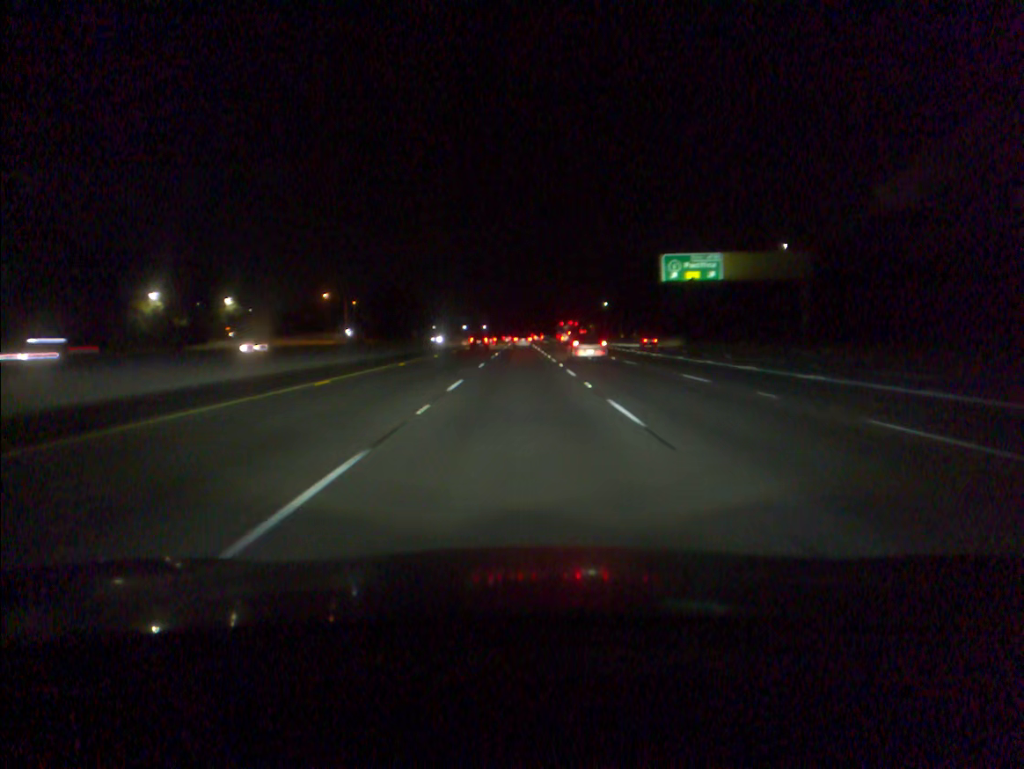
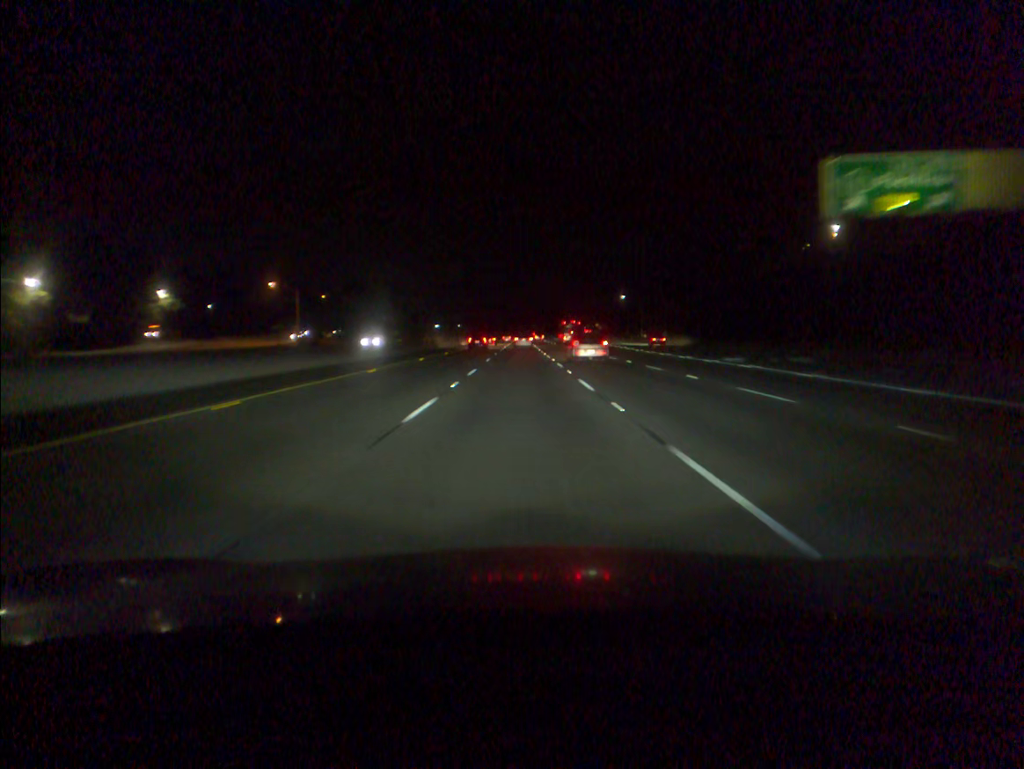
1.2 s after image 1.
(0.0, +36.3) m; 0°
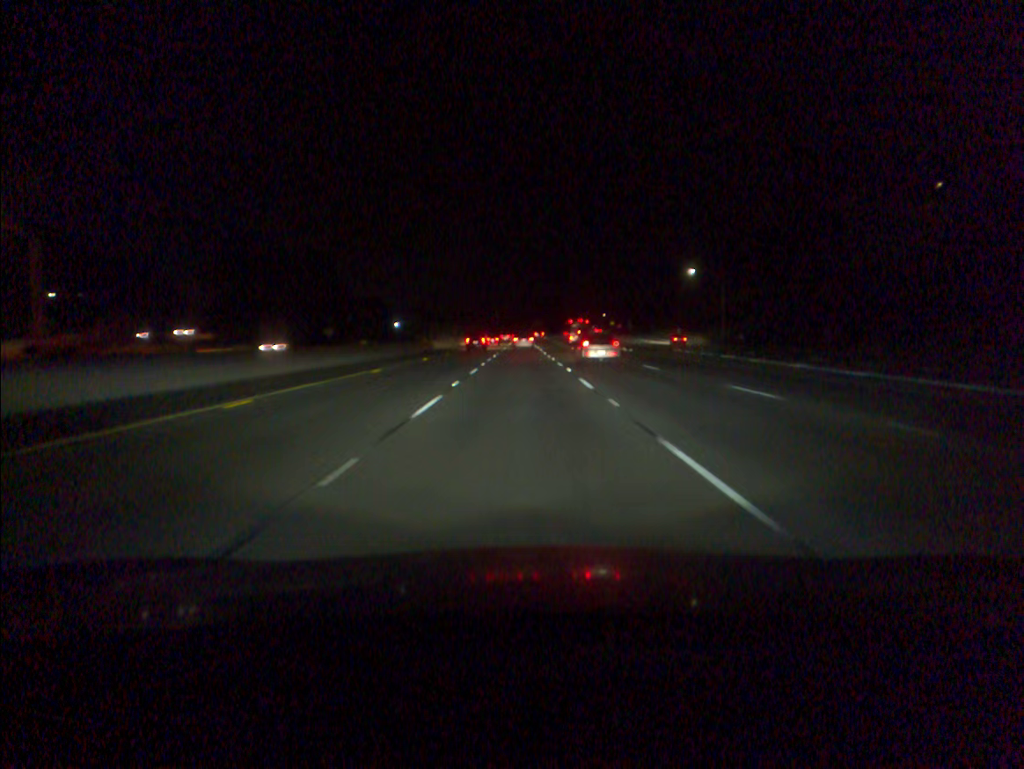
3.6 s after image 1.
(-0.1, +72.3) m; 0°
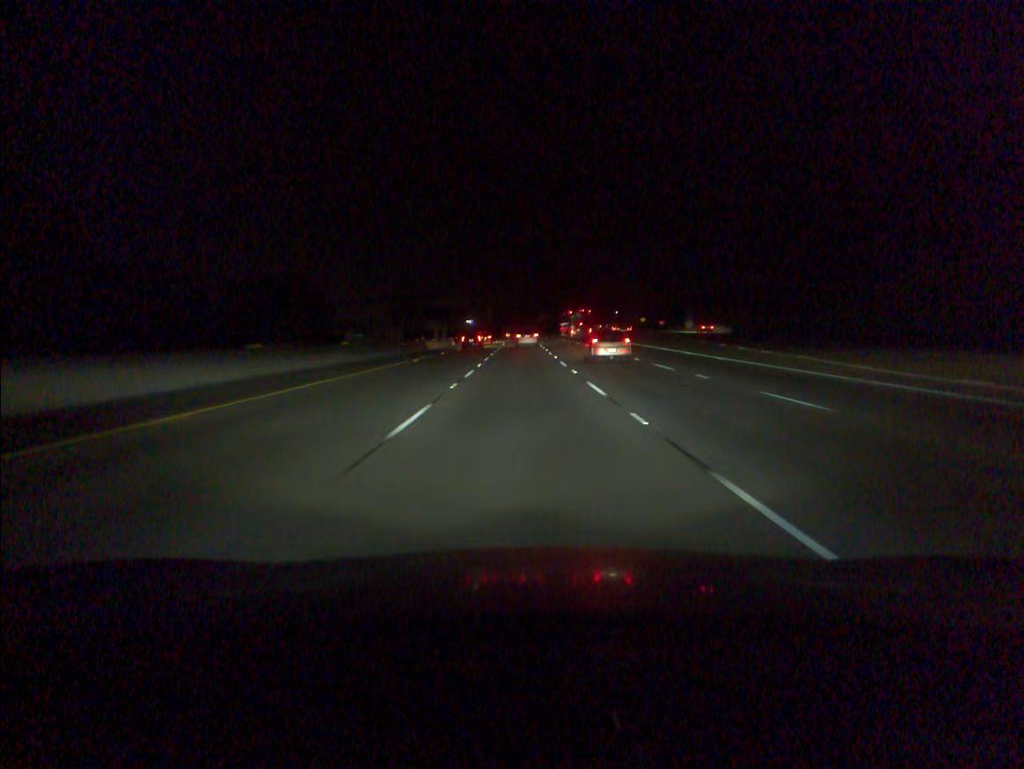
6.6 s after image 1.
(0.0, +90.3) m; 0°
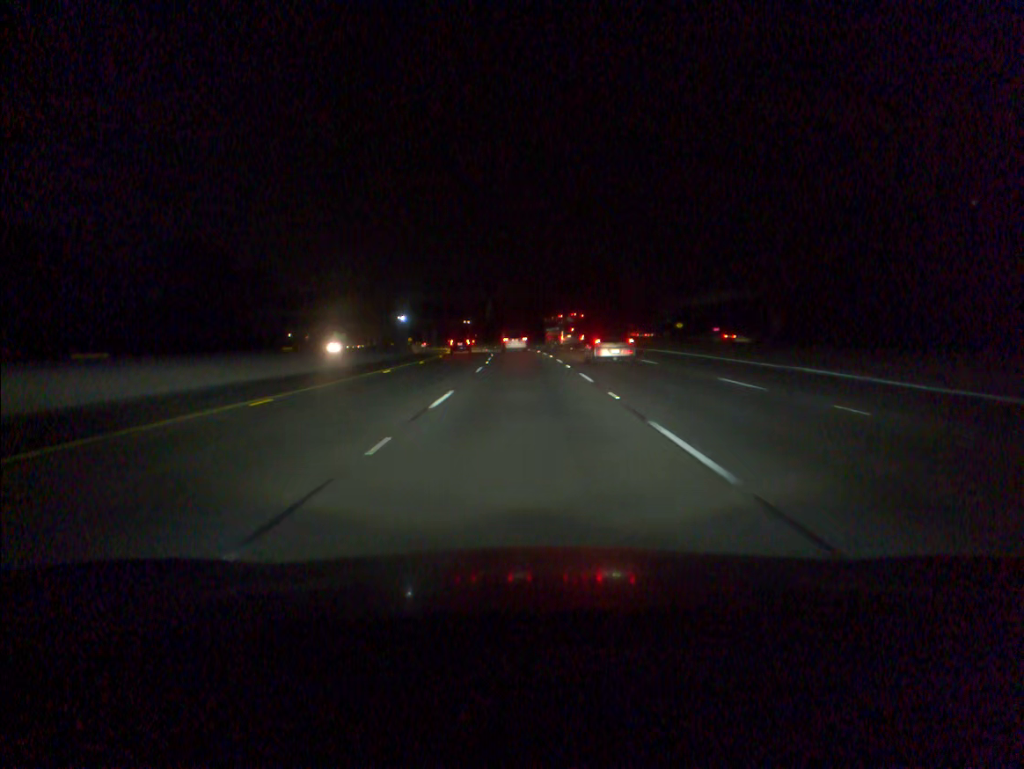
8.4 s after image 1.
(-0.1, +54.1) m; 0°
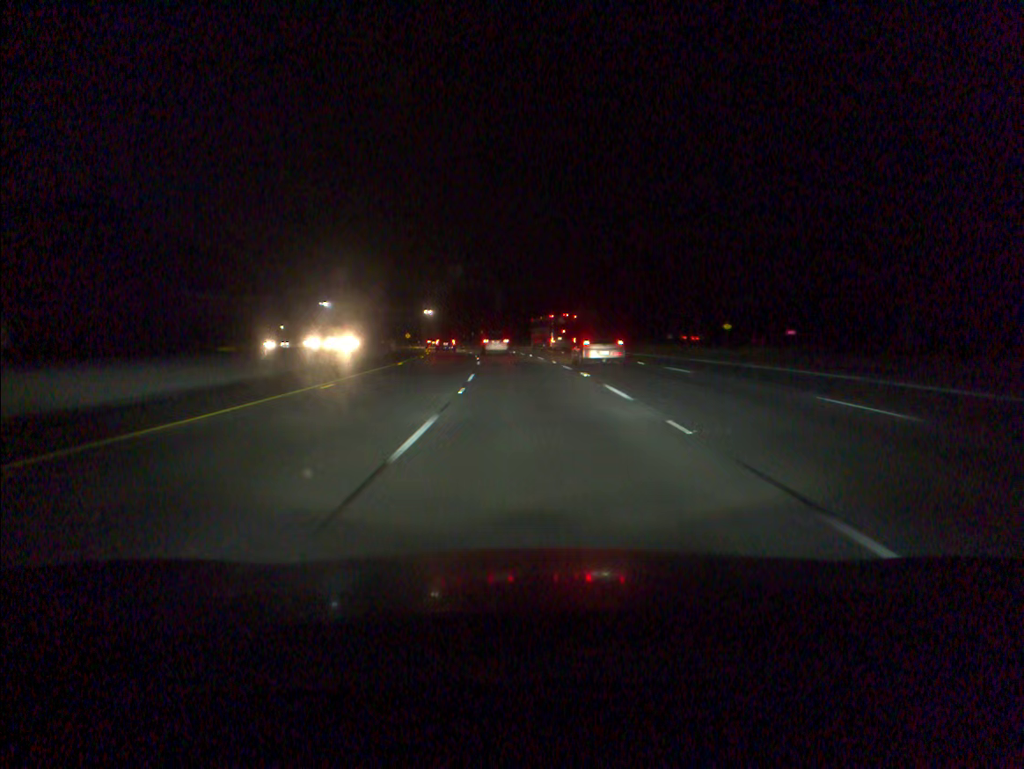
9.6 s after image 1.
(-0.2, +35.5) m; -1°
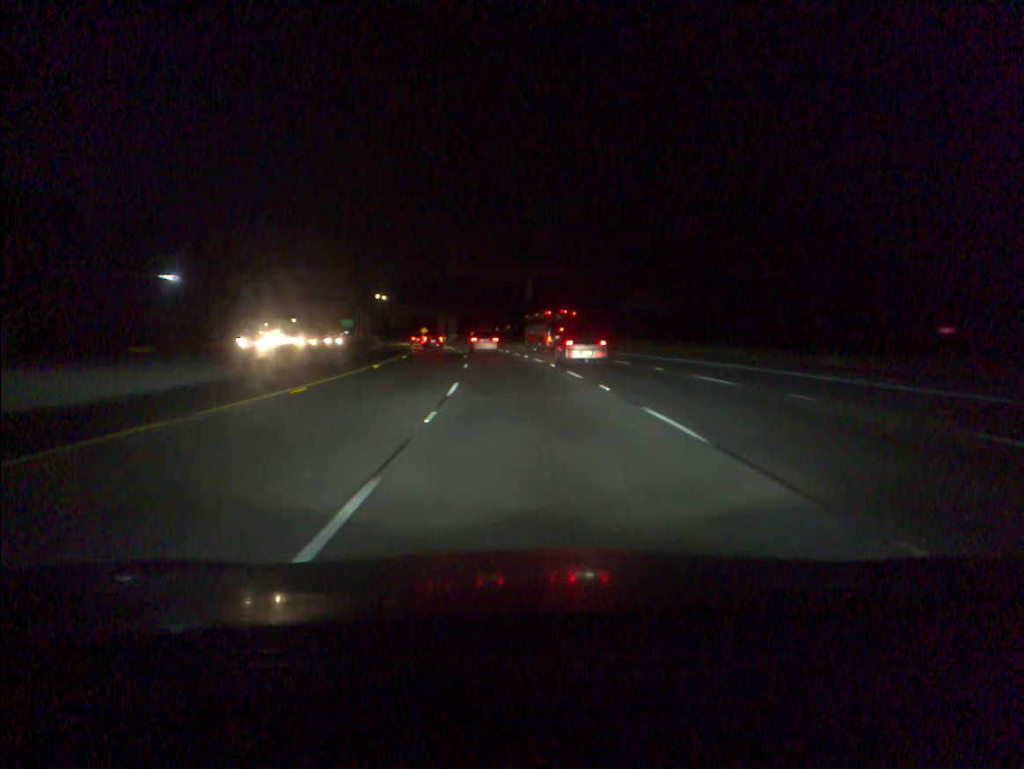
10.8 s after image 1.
(-0.6, +34.8) m; -2°
